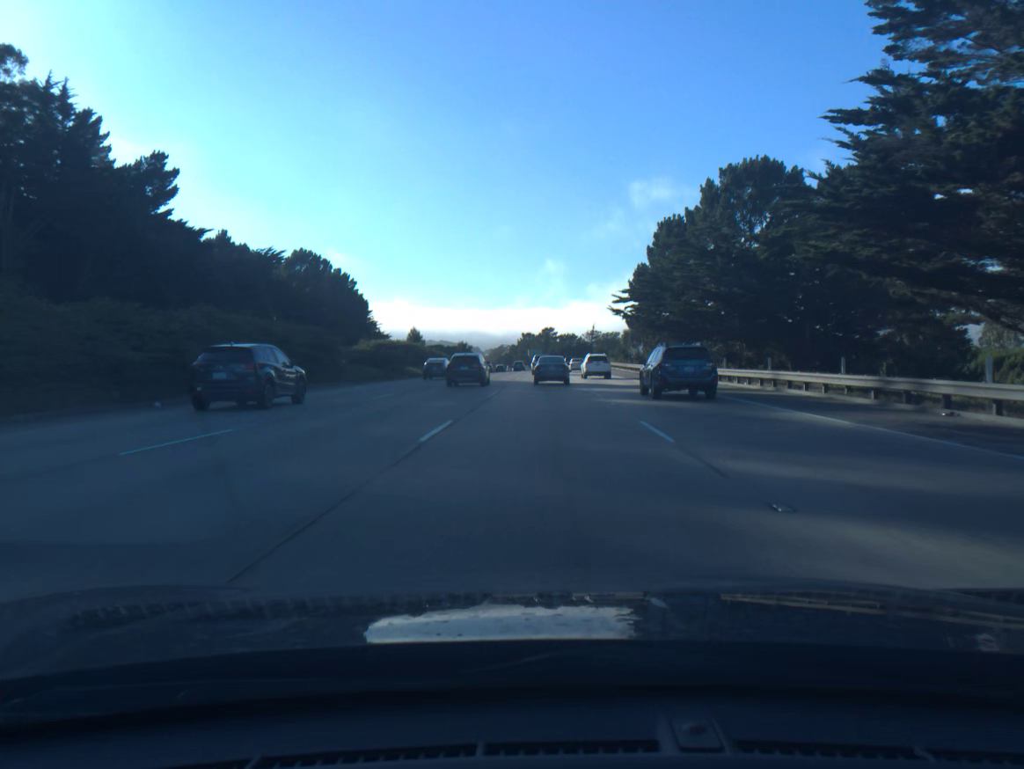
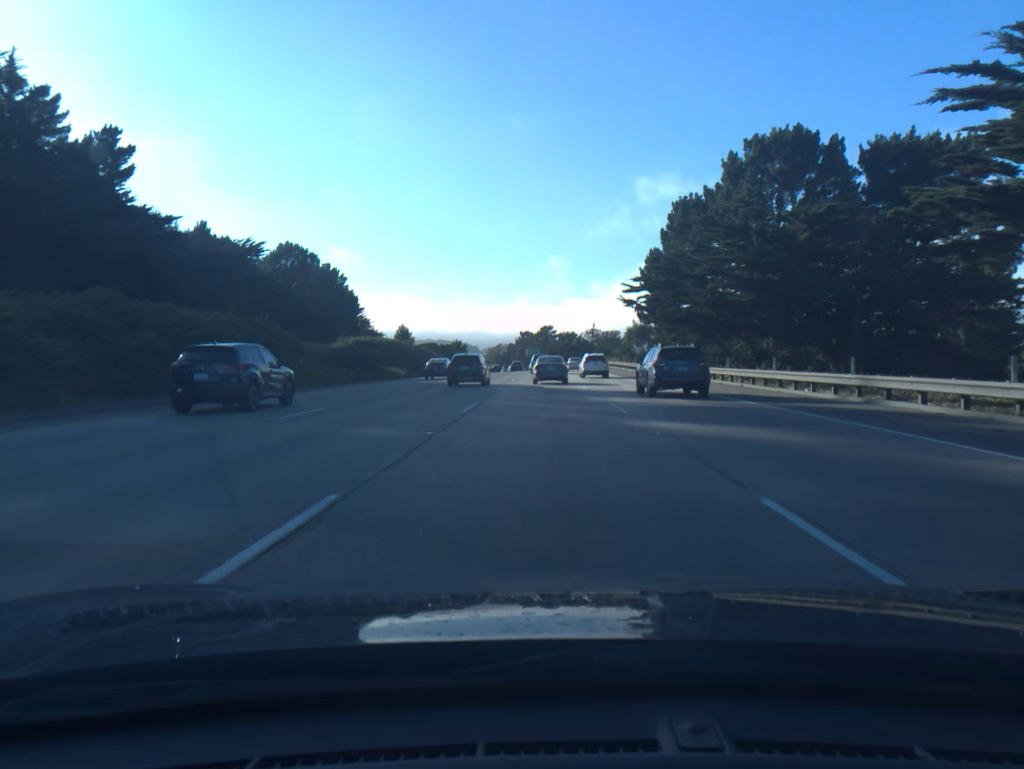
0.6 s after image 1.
(0.0, +8.4) m; 0°
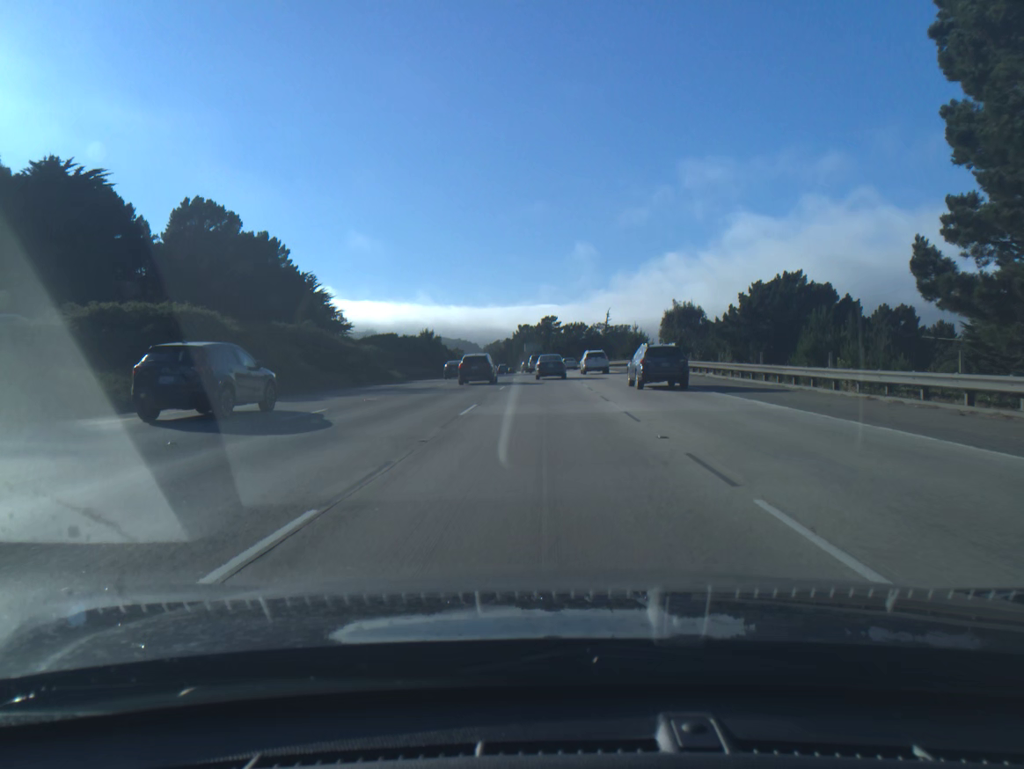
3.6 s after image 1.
(+0.1, +43.8) m; 0°
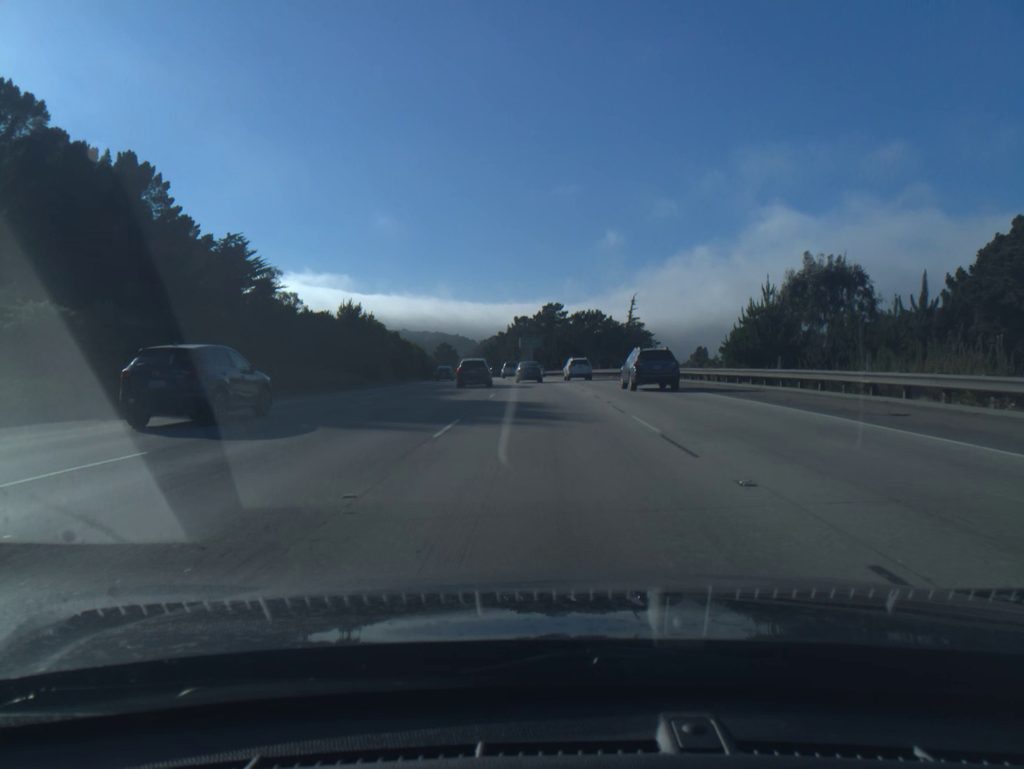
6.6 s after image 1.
(0.0, +48.4) m; 0°
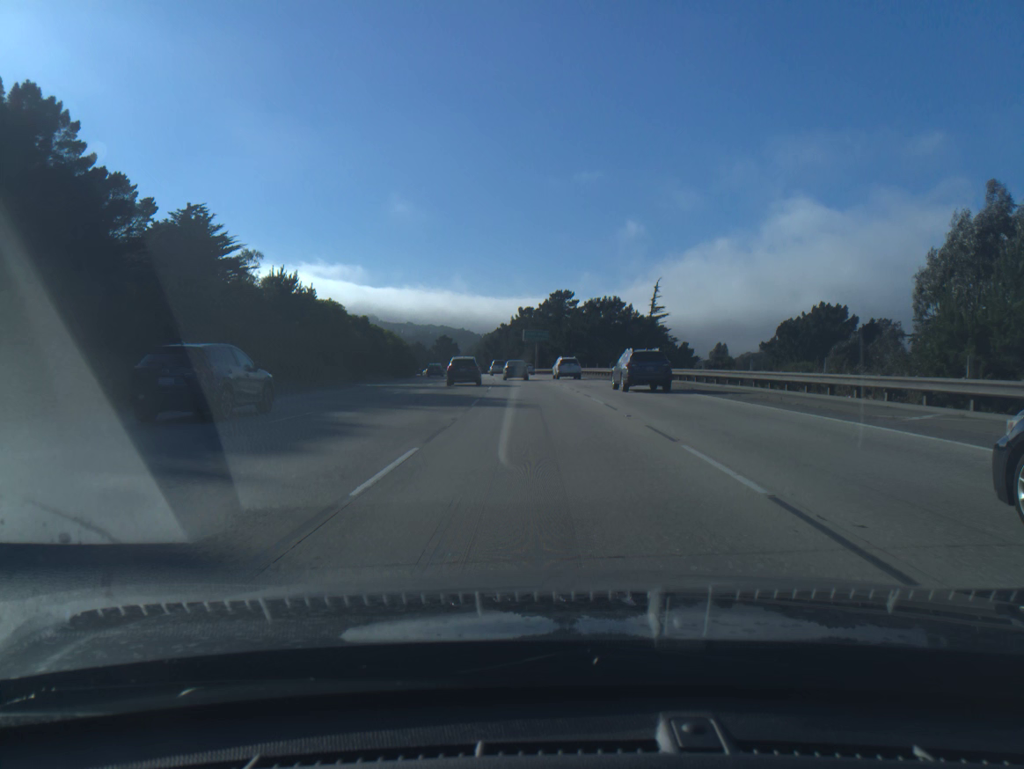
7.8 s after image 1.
(-0.1, +20.4) m; 0°
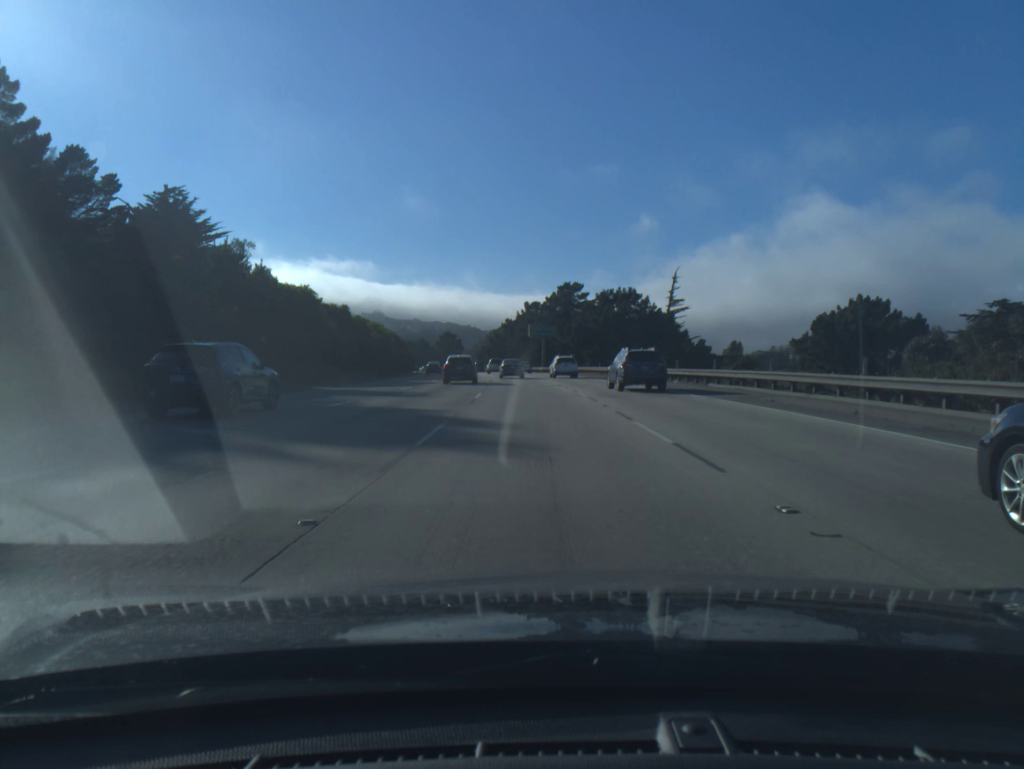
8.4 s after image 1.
(0.0, +10.4) m; 0°
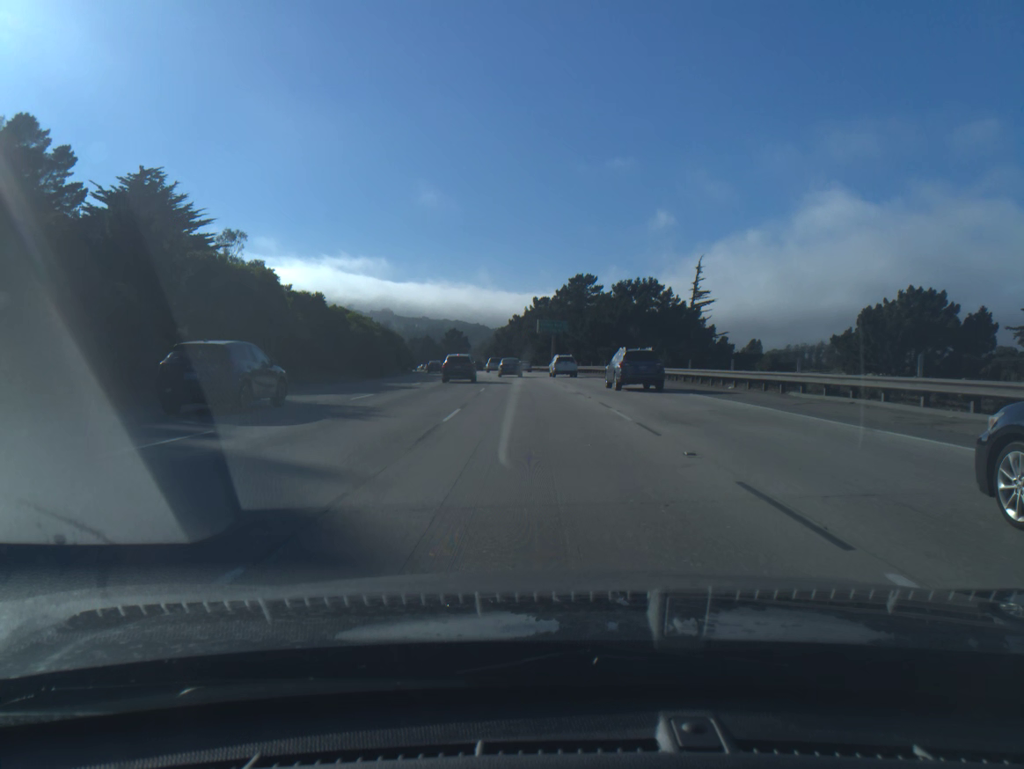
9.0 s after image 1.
(-0.1, +10.5) m; -1°
